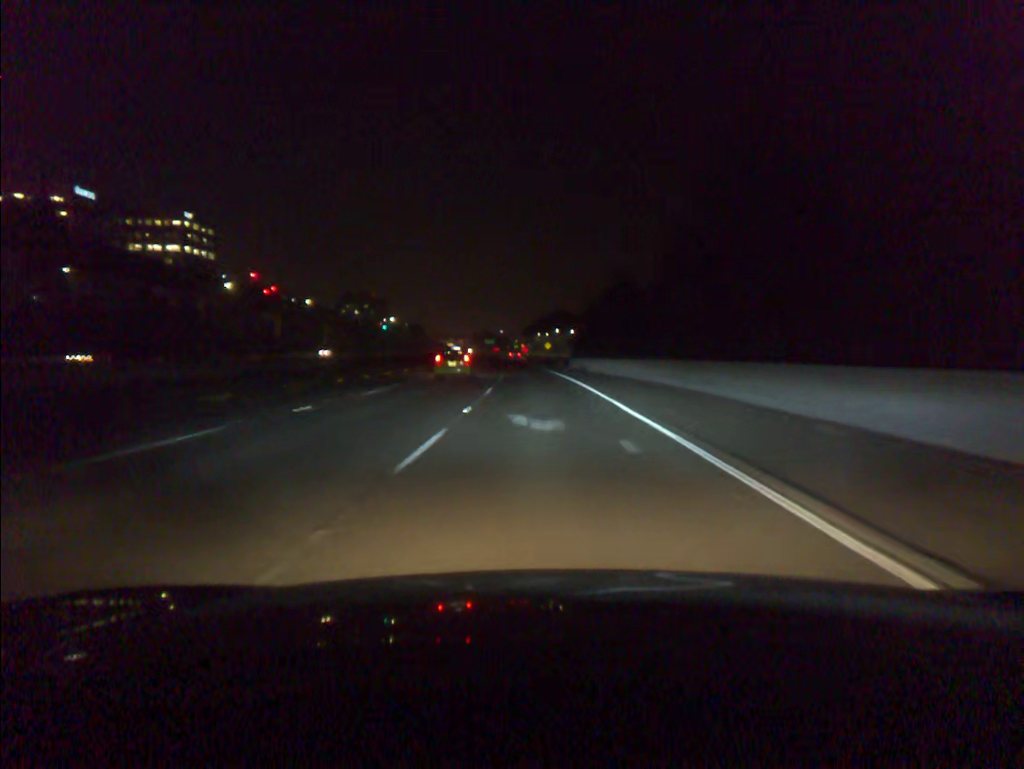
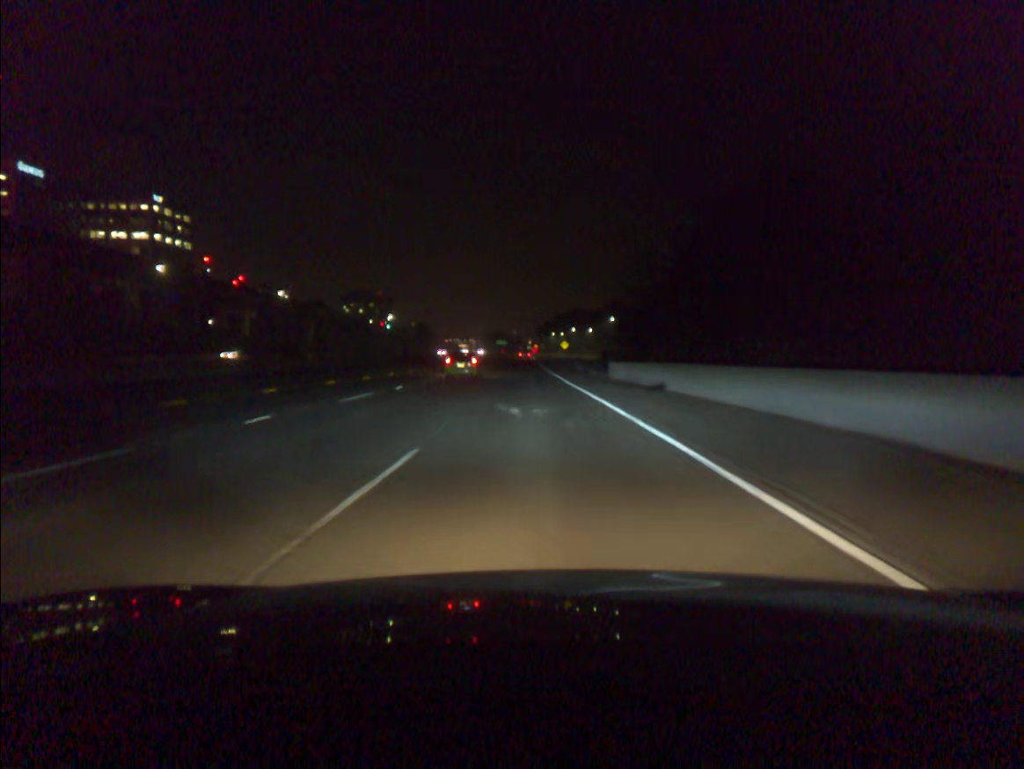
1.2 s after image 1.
(-0.2, +31.2) m; -1°
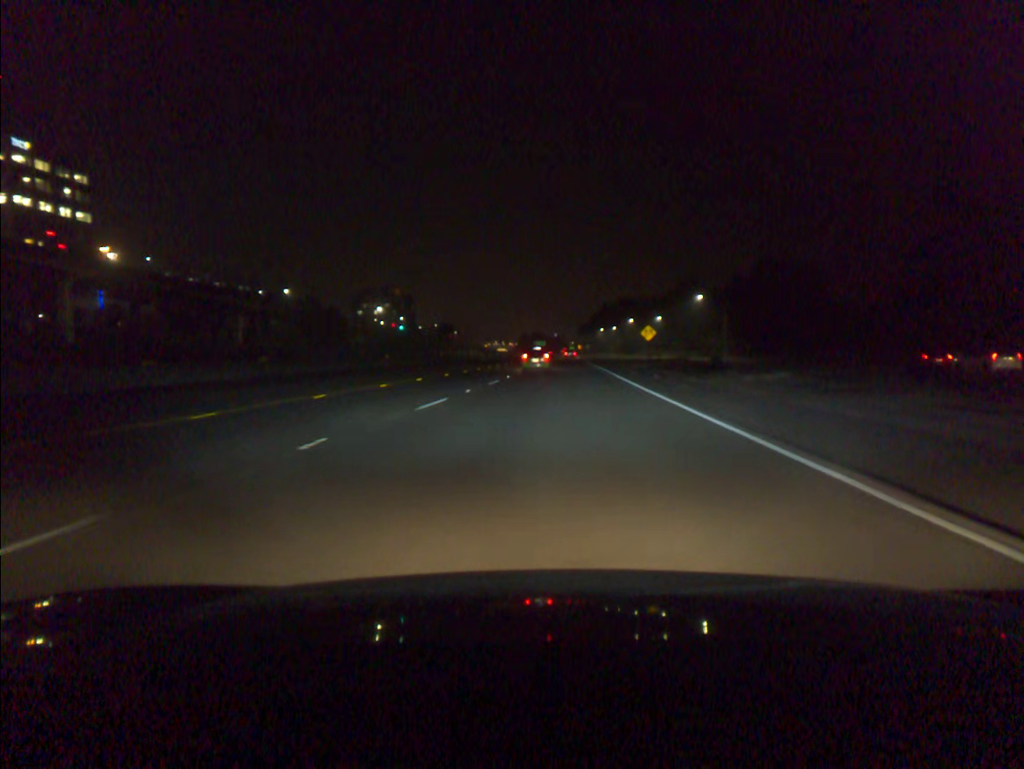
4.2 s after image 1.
(-2.0, +77.9) m; -3°
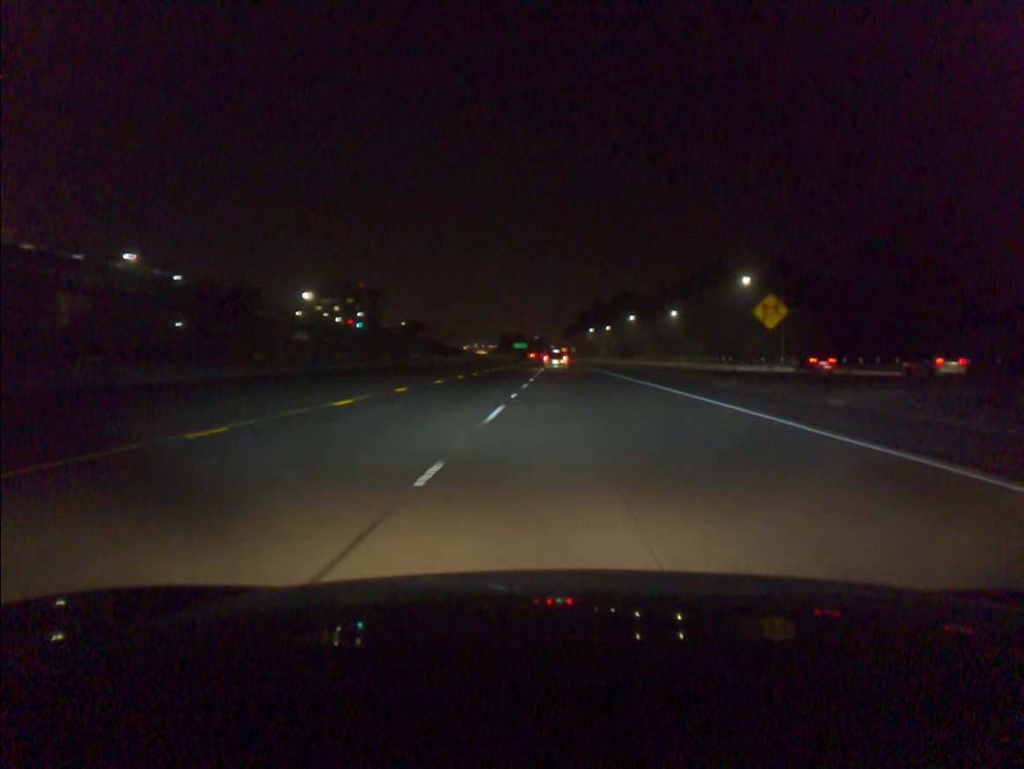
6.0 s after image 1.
(-0.2, +46.7) m; +1°
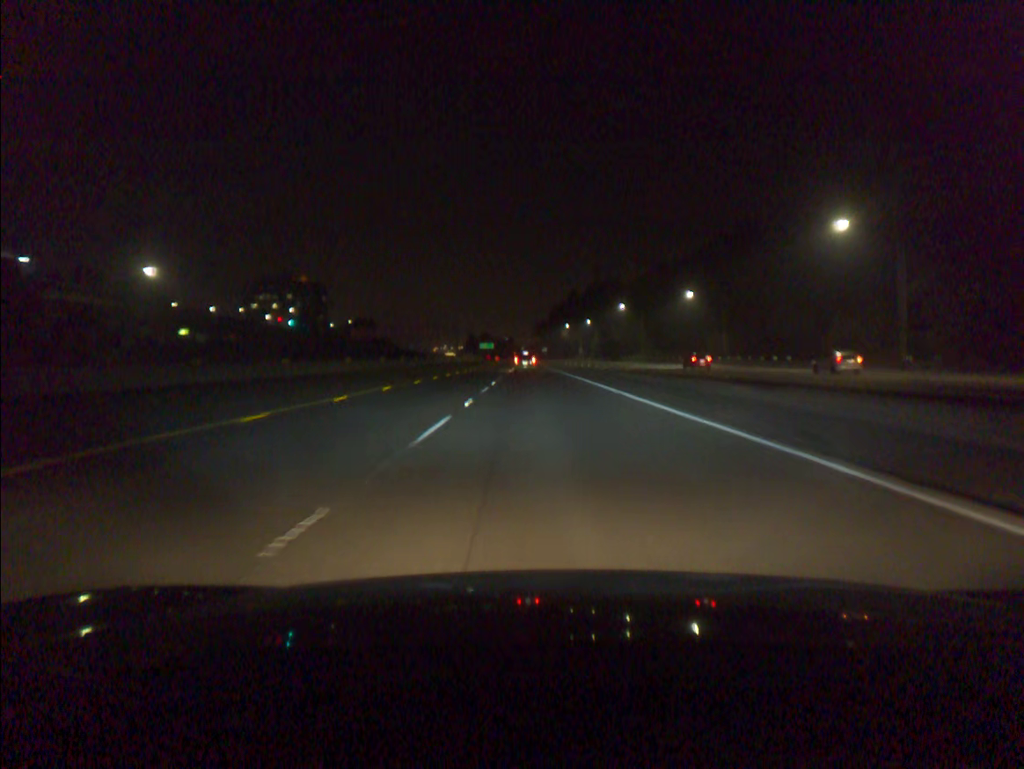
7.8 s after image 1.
(+1.3, +46.6) m; +2°
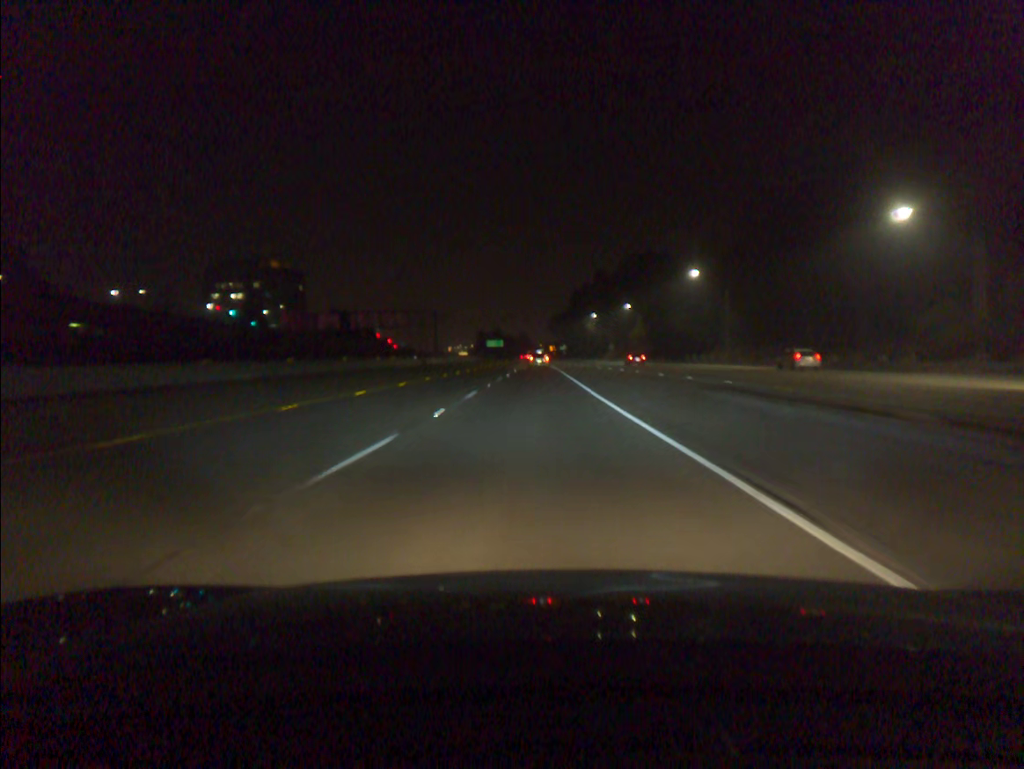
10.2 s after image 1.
(-0.4, +62.2) m; -1°
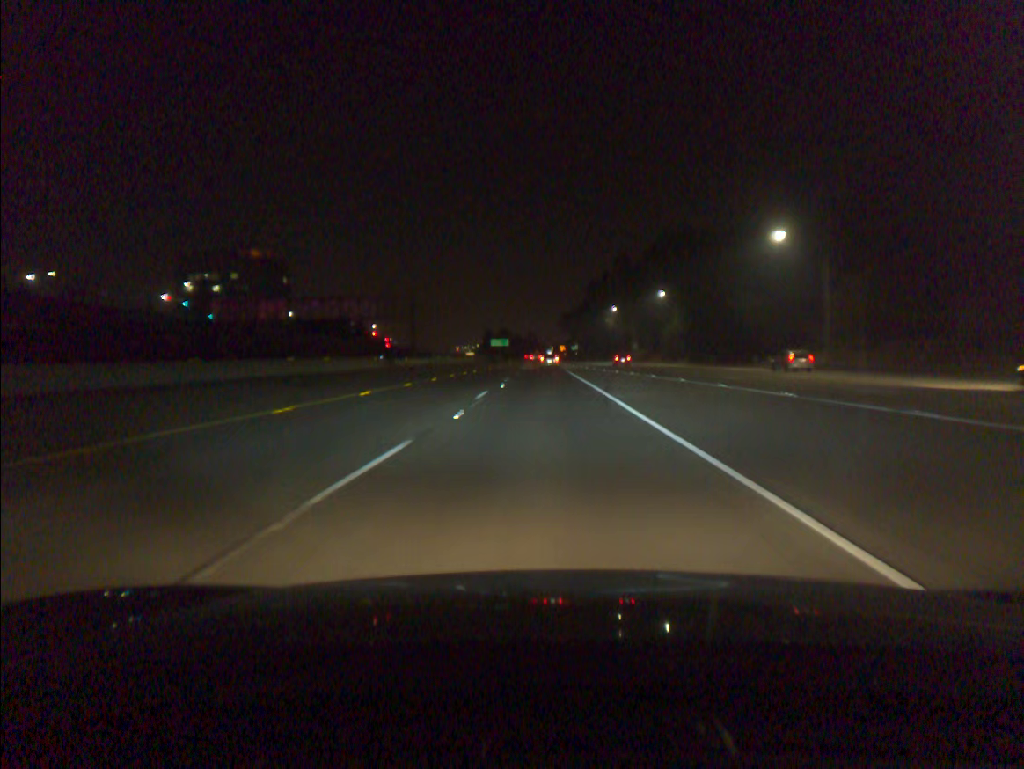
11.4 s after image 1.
(-0.2, +31.2) m; -1°
